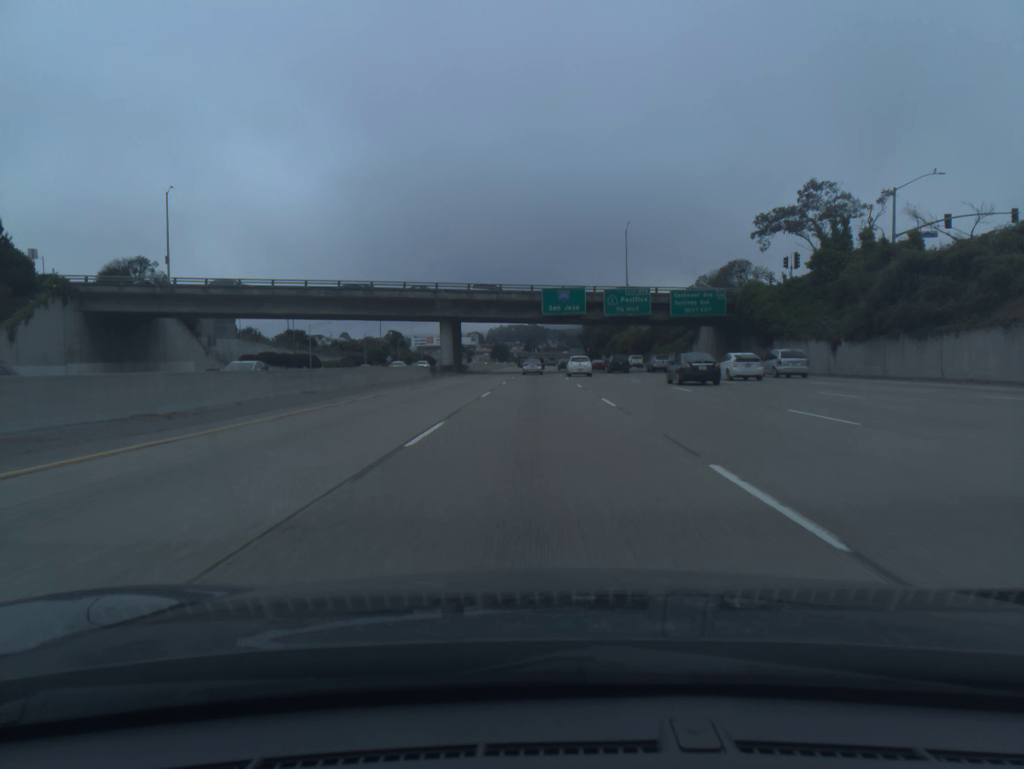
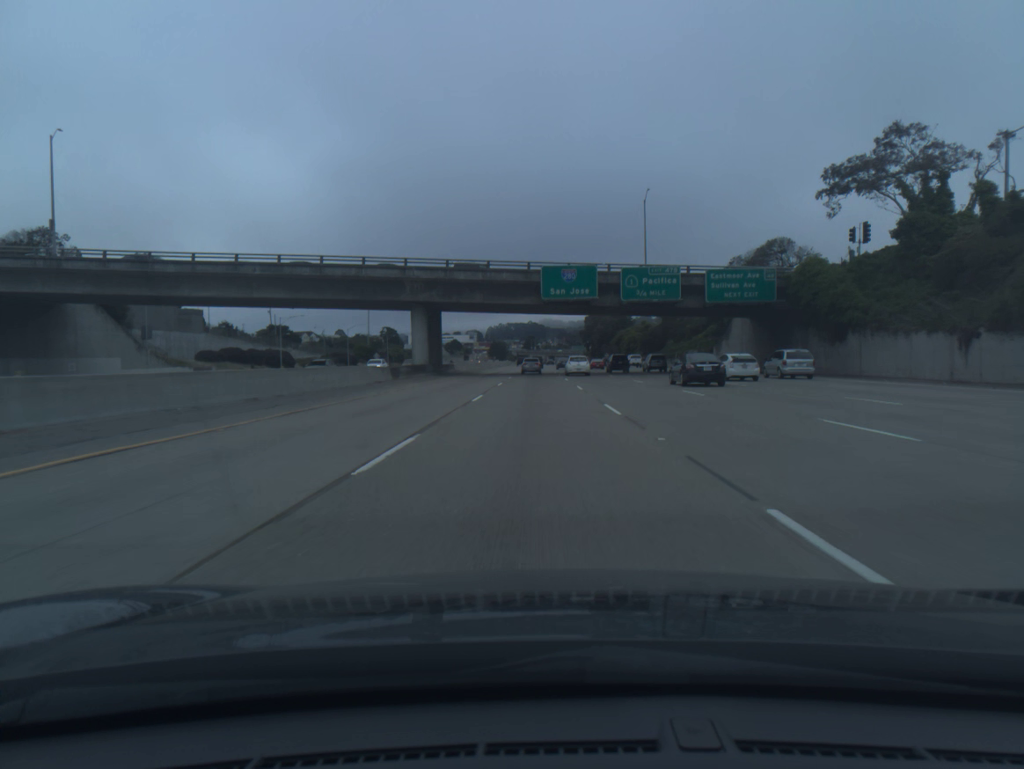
(0.0, +17.1) m; 0°
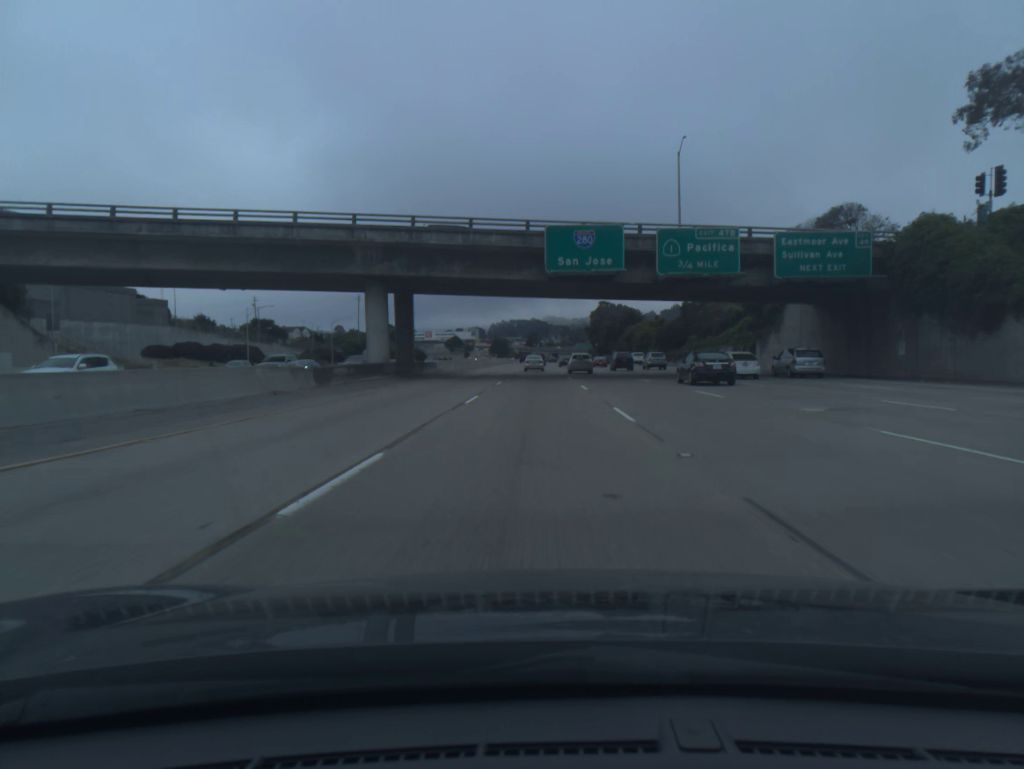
(0.0, +17.1) m; 0°
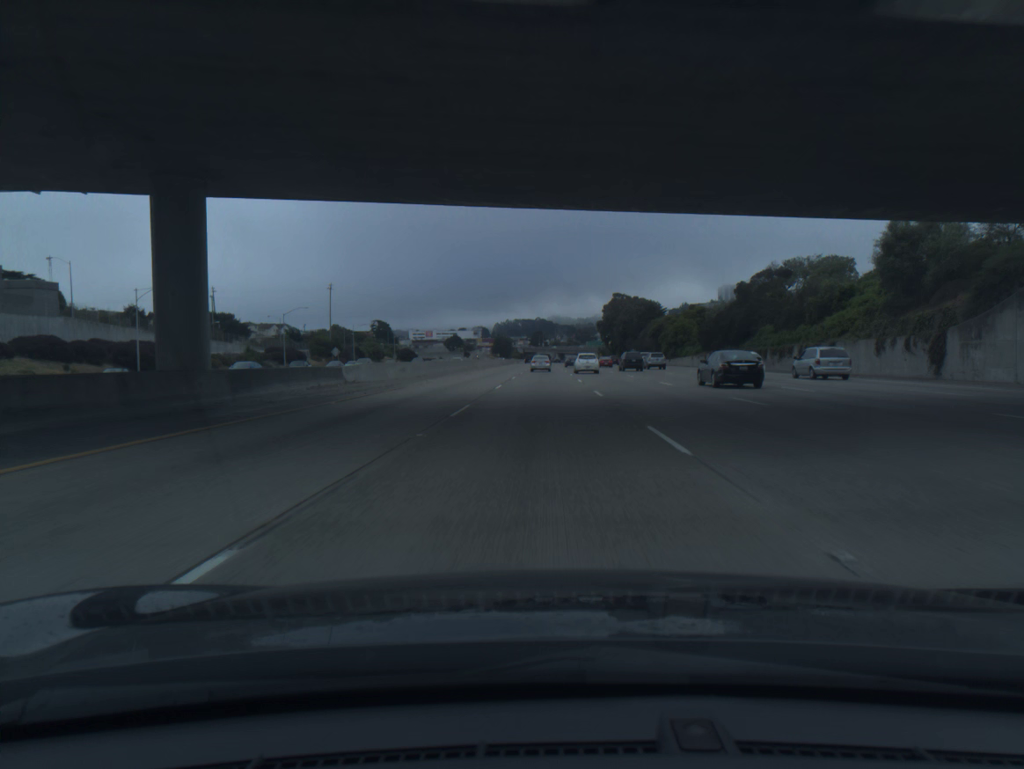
(-0.1, +34.2) m; 0°
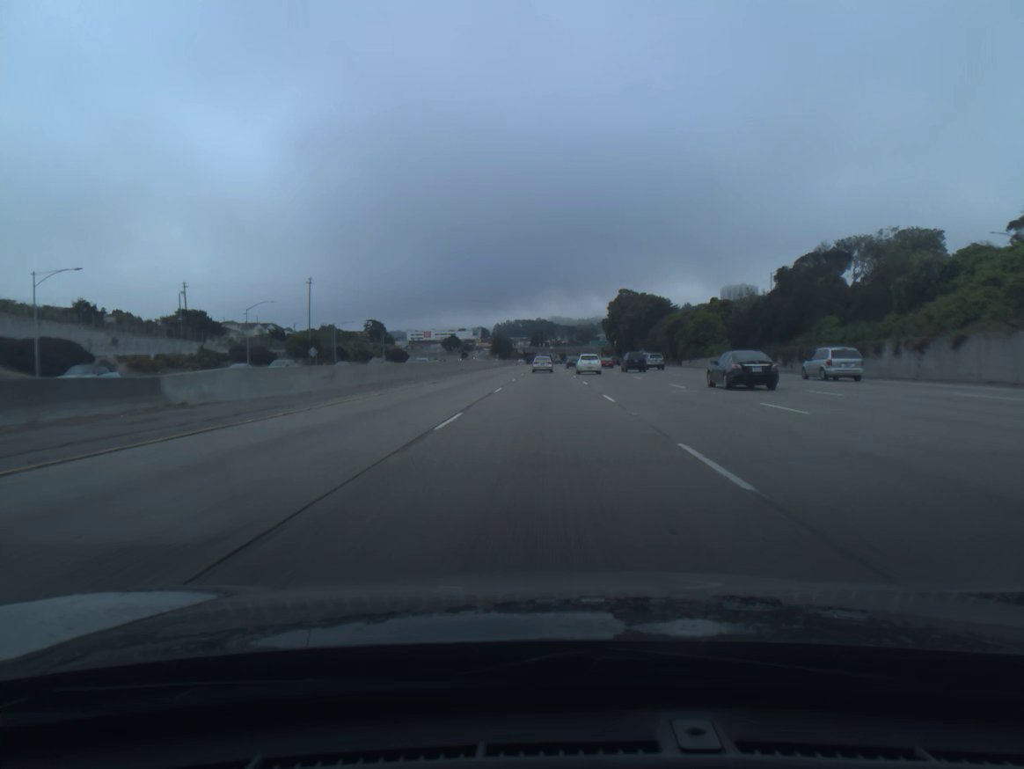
(0.0, +17.2) m; 0°
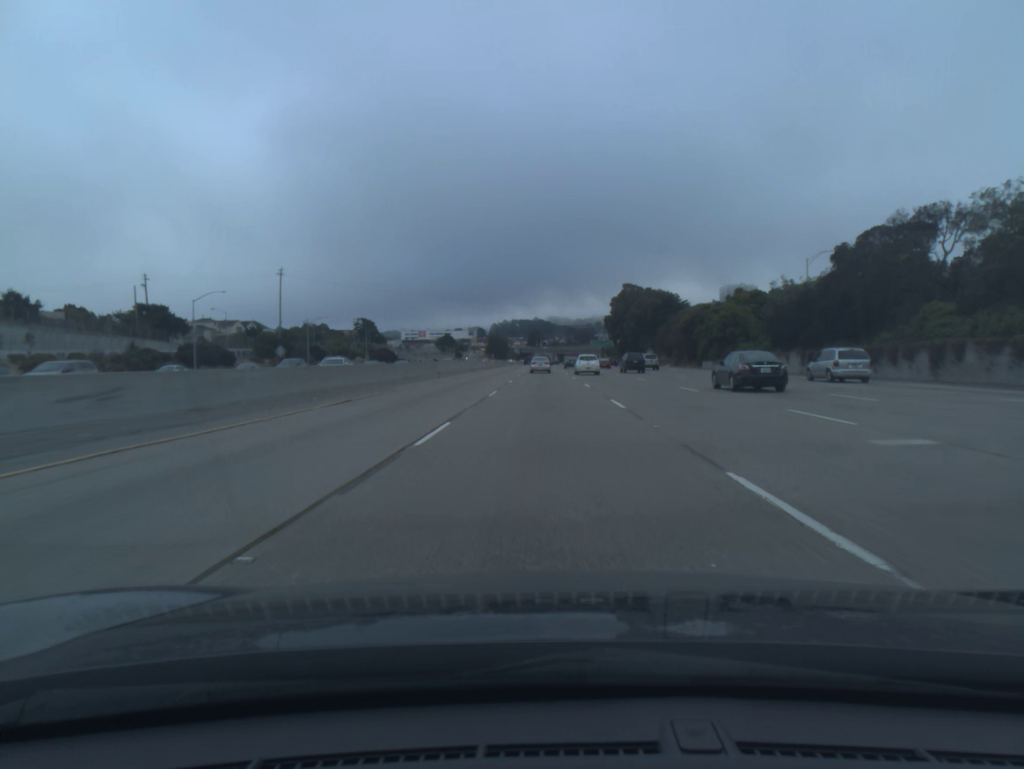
(0.0, +17.2) m; 0°
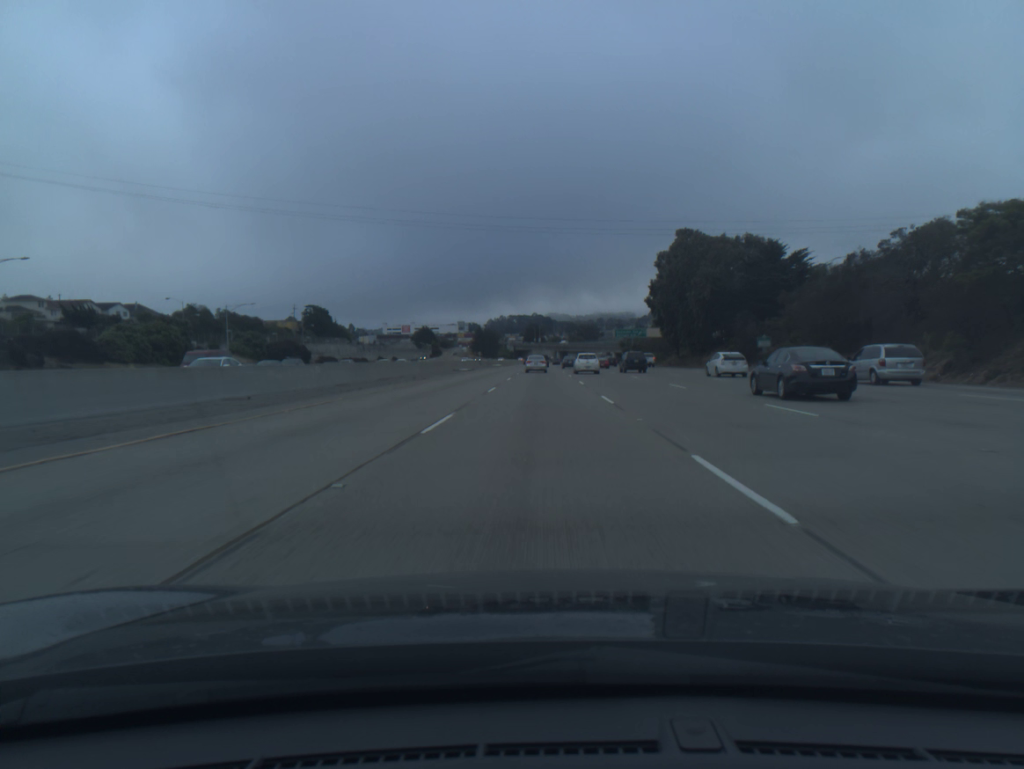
(+0.4, +85.9) m; 0°
